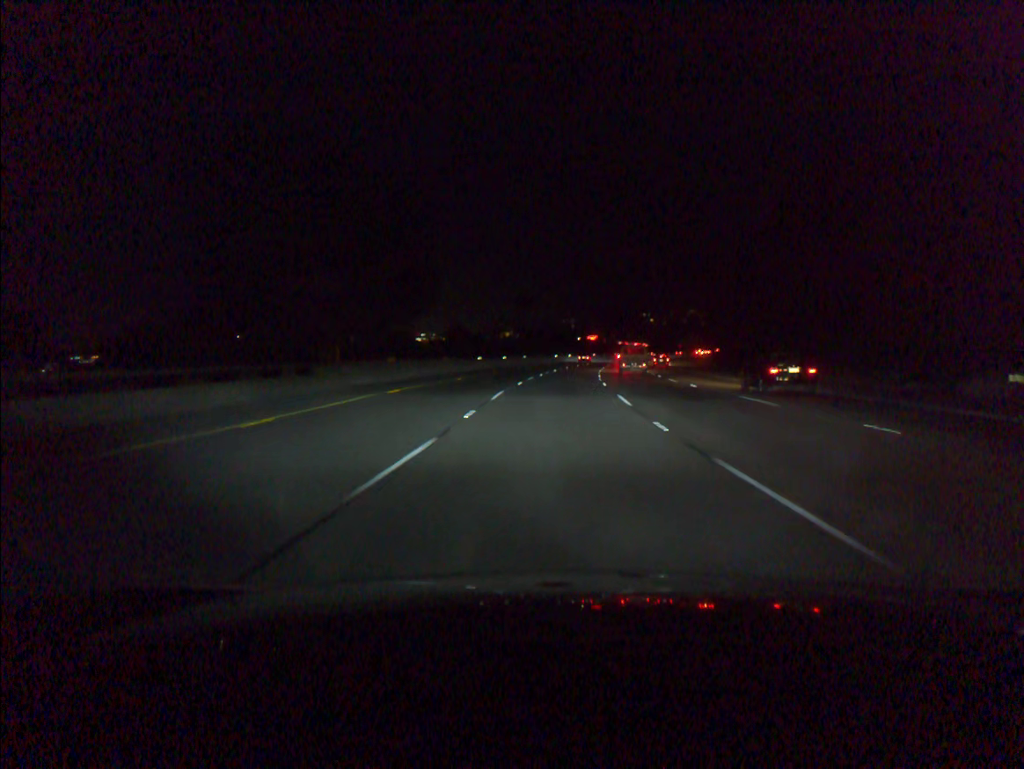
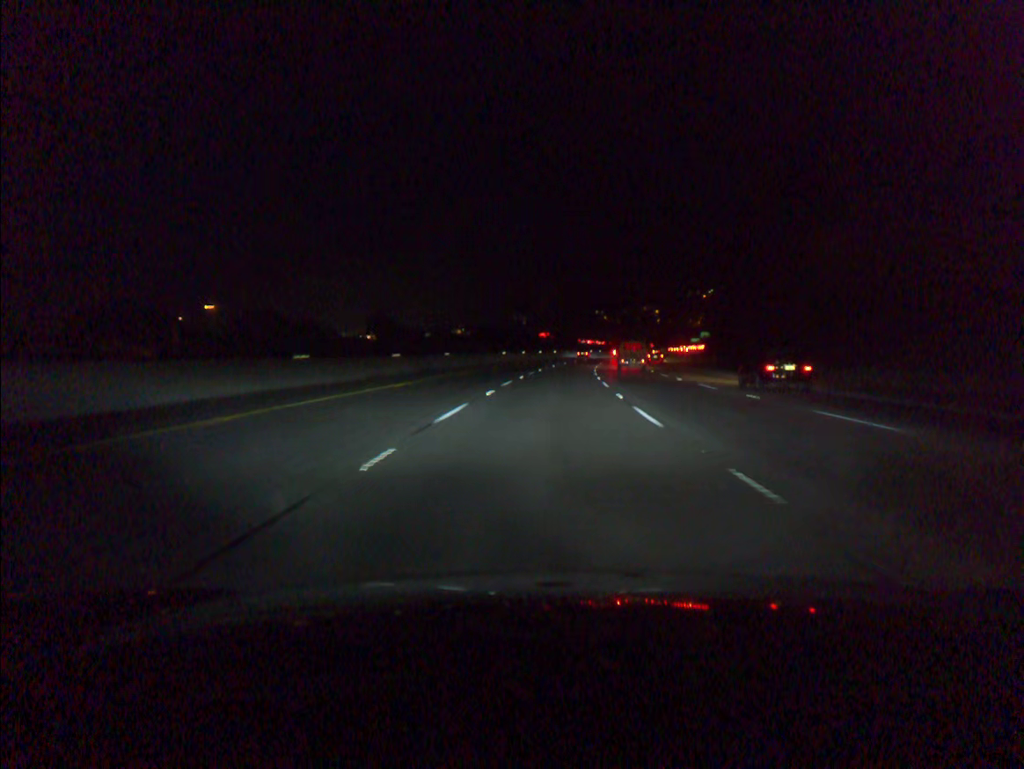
(+1.2, +41.5) m; +4°
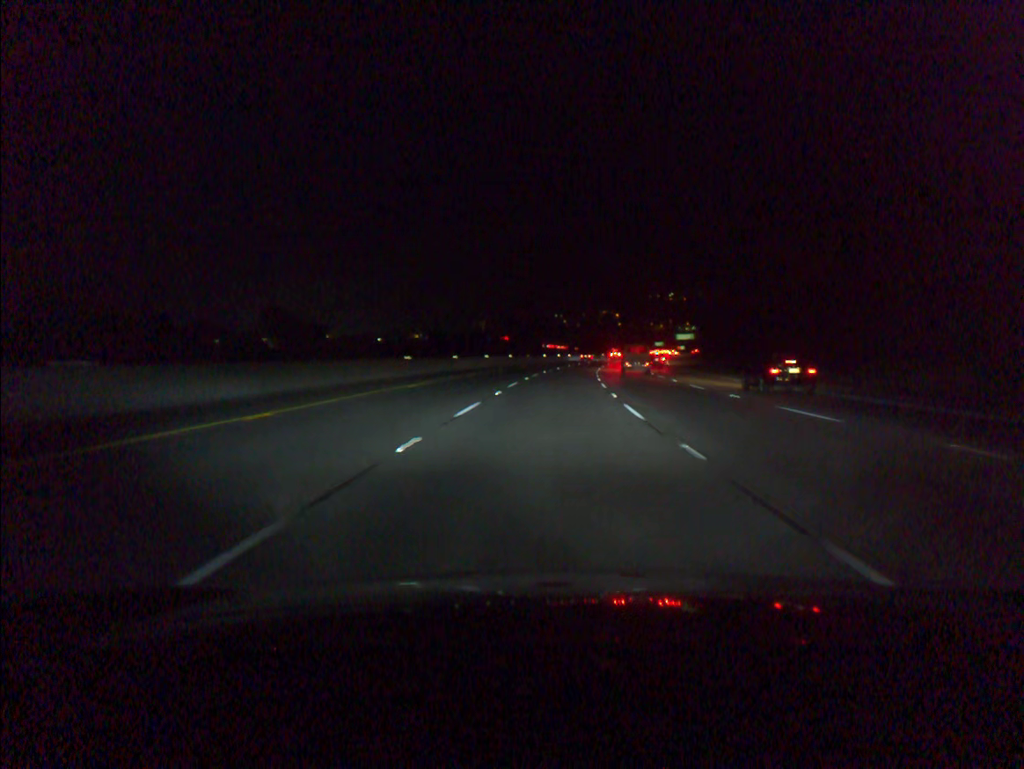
(+1.1, +41.6) m; +3°
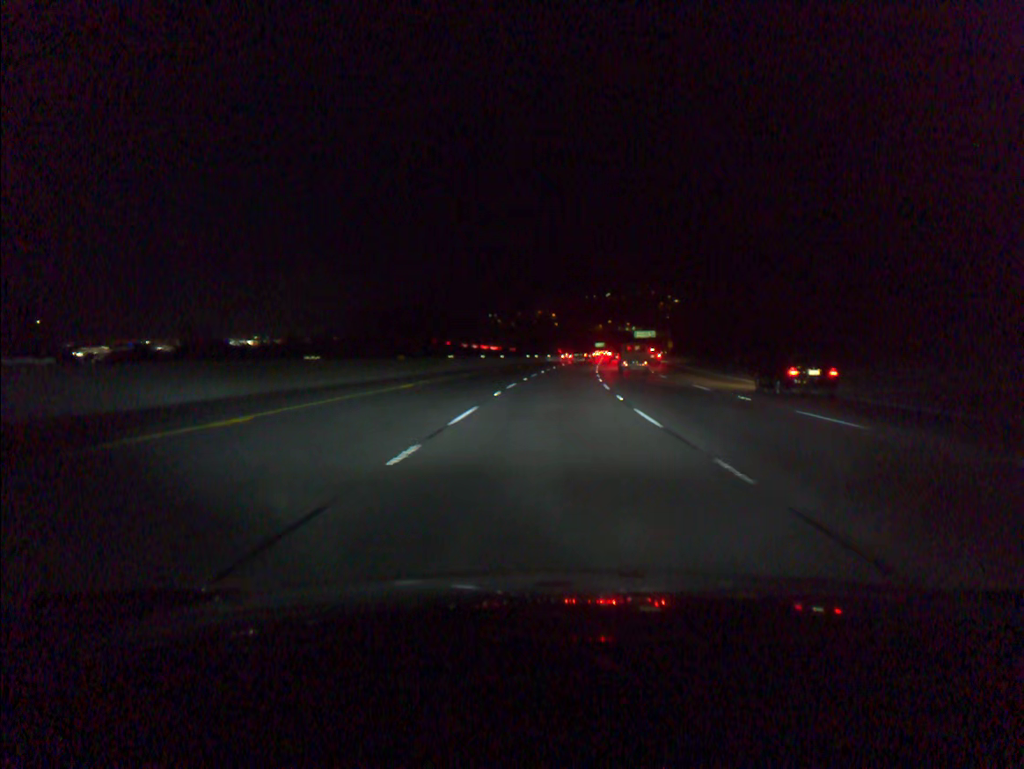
(+2.3, +60.1) m; +5°
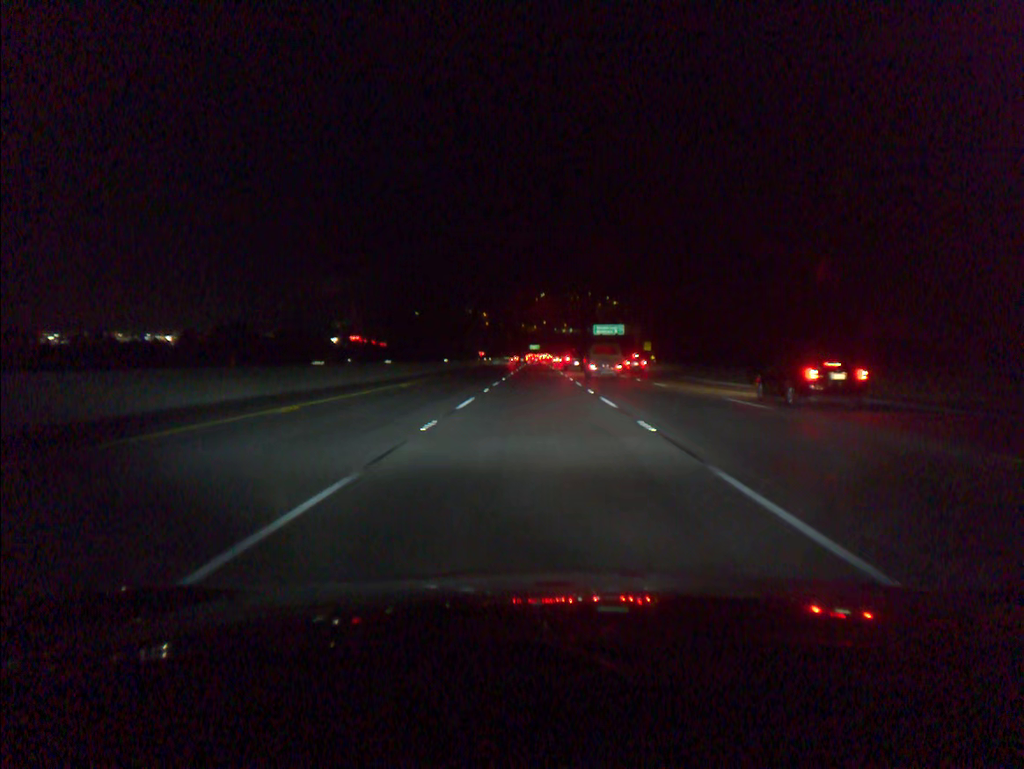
(+4.3, +83.1) m; +5°
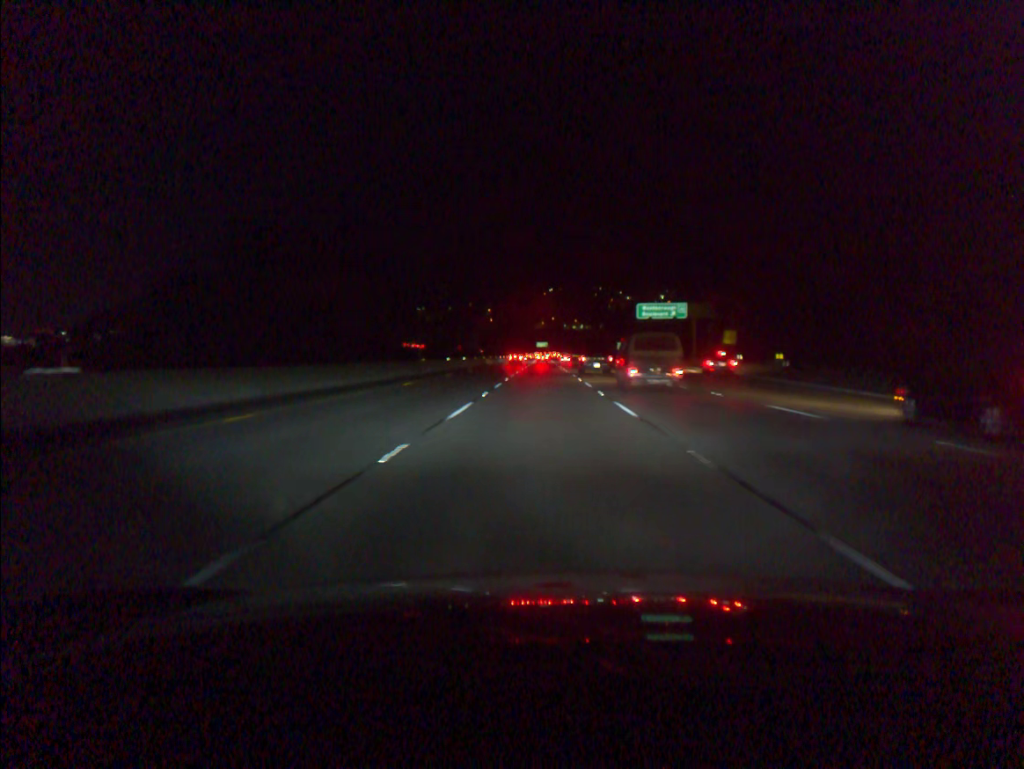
(-0.3, +61.6) m; -1°
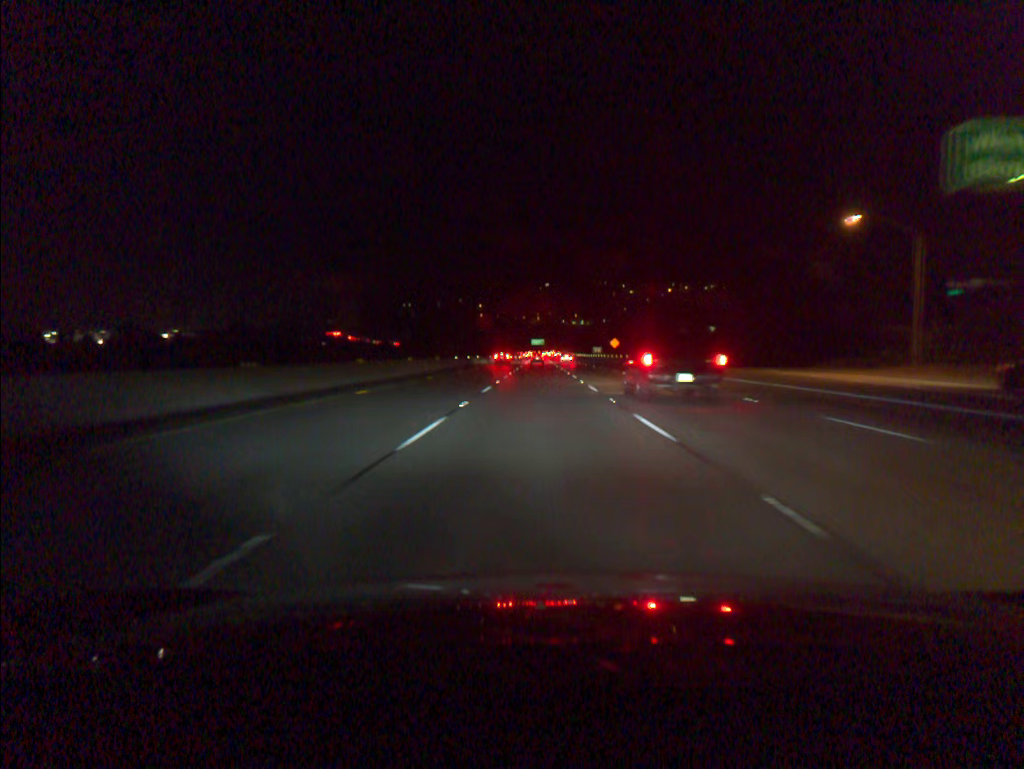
(+0.2, +77.6) m; 0°
